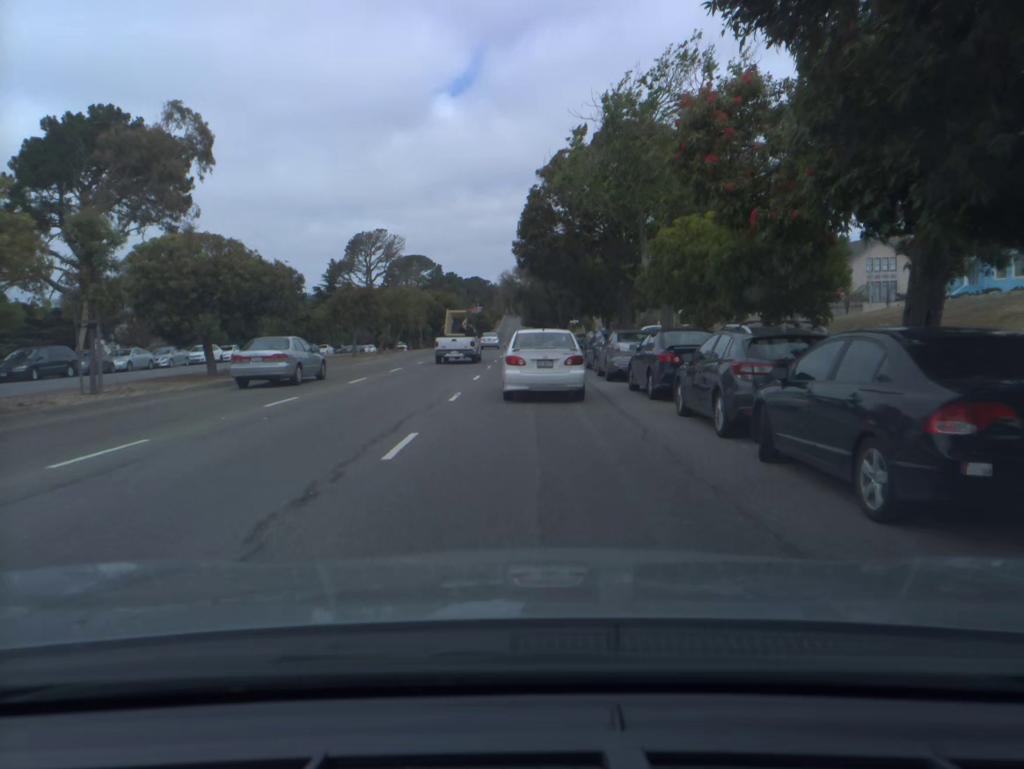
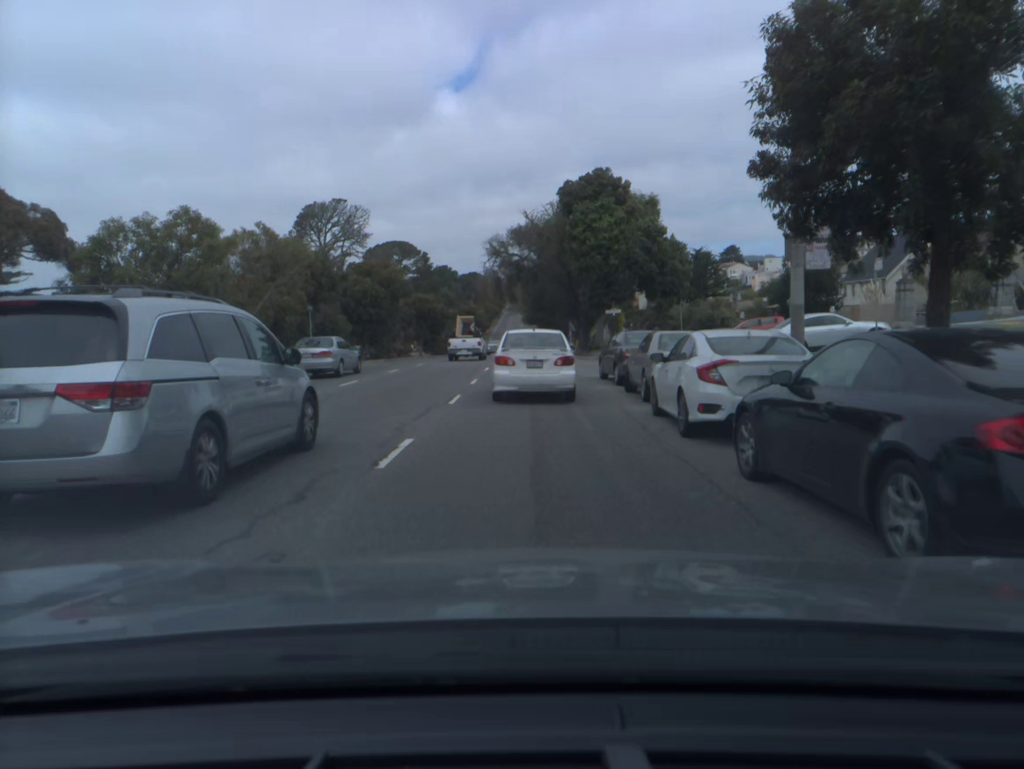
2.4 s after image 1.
(0.0, +37.7) m; 0°
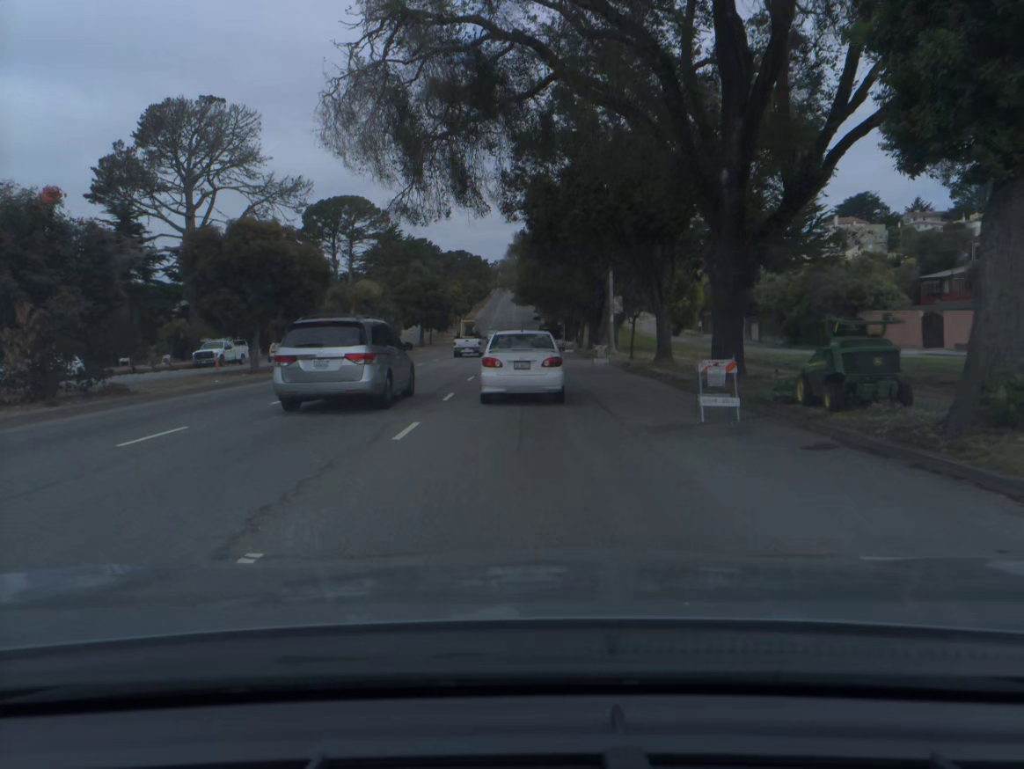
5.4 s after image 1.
(+0.2, +48.2) m; 0°
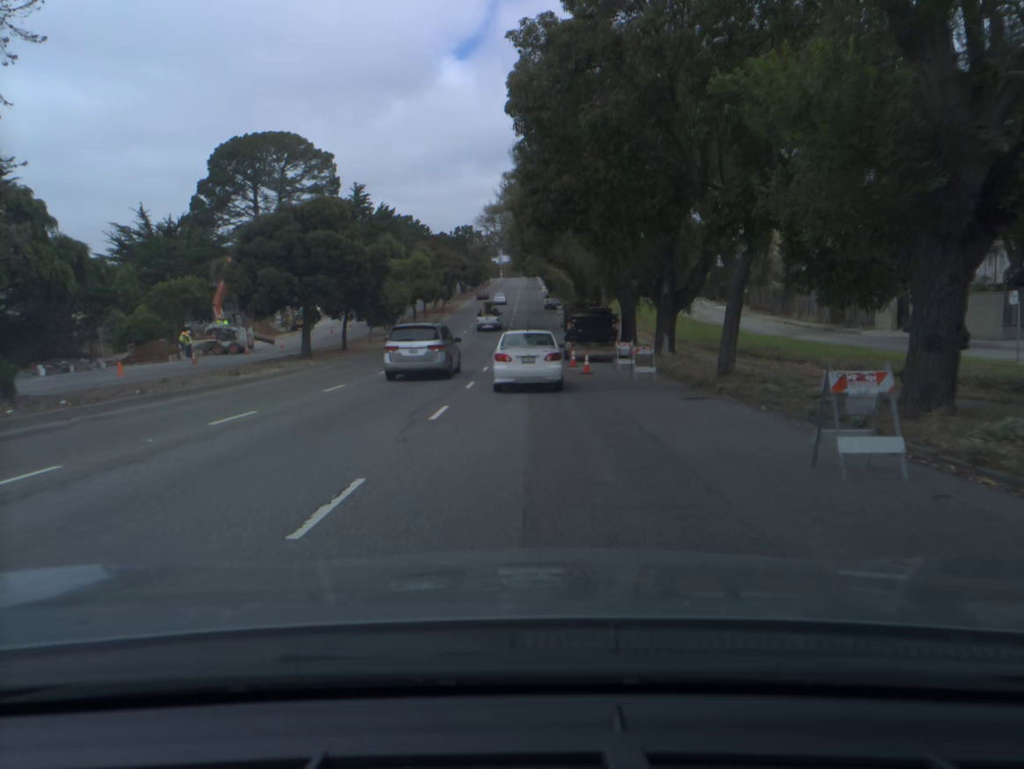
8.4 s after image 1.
(-0.2, +47.4) m; 0°
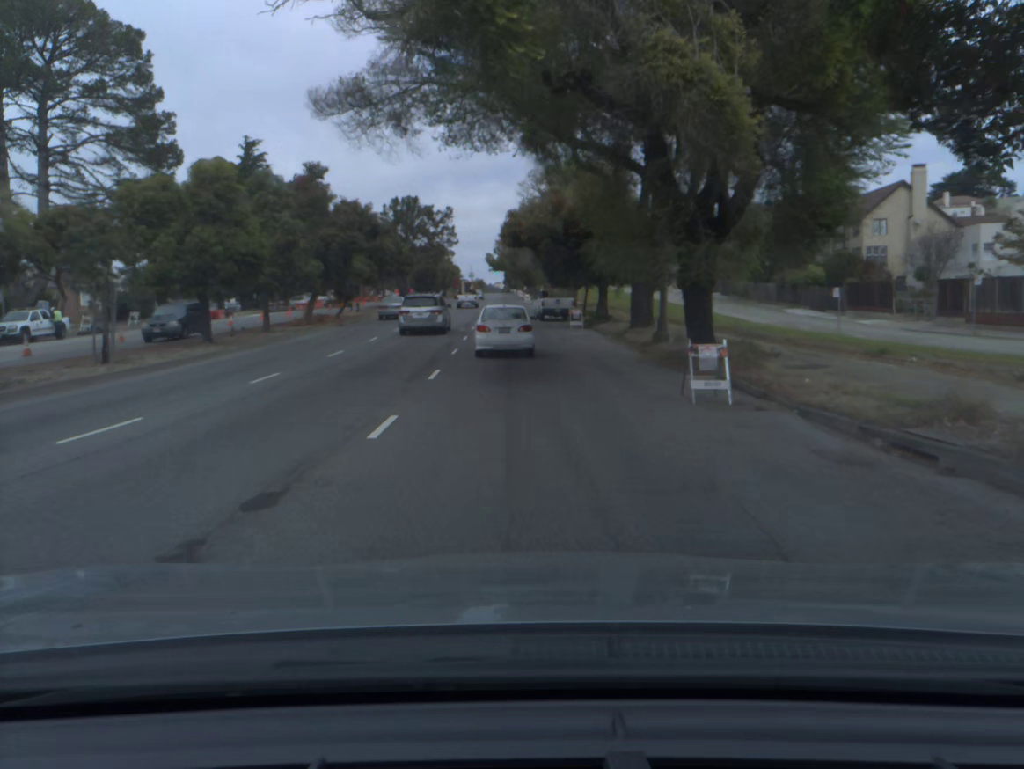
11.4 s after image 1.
(0.0, +47.3) m; +2°
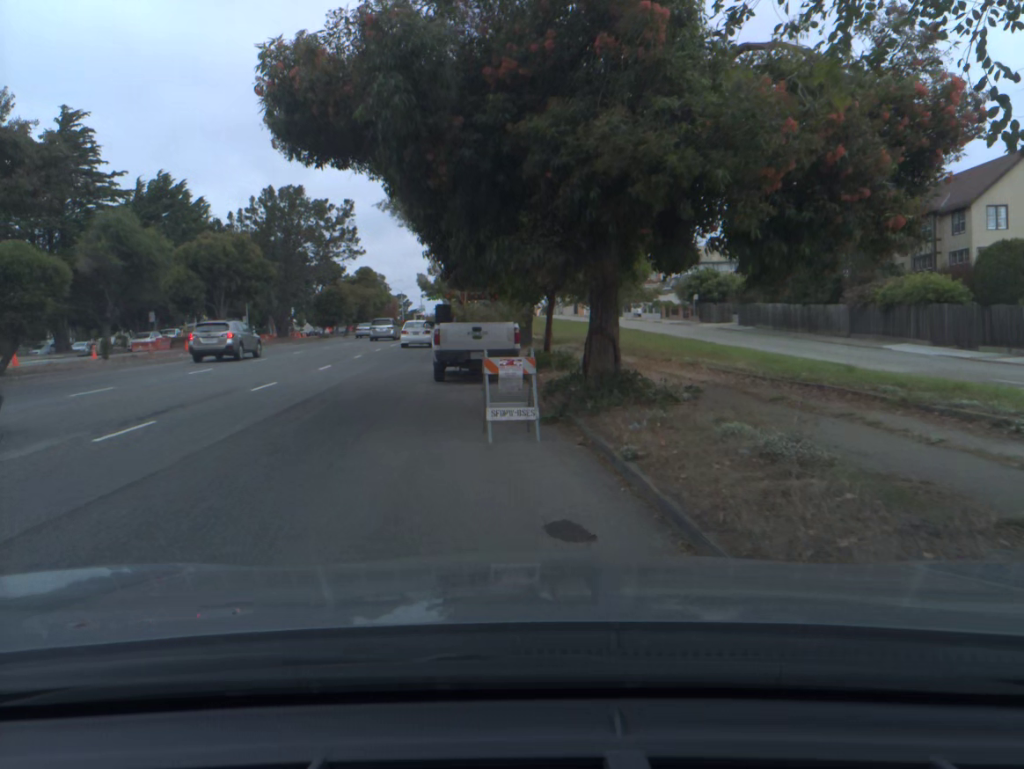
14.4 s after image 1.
(+2.1, +29.1) m; +1°
